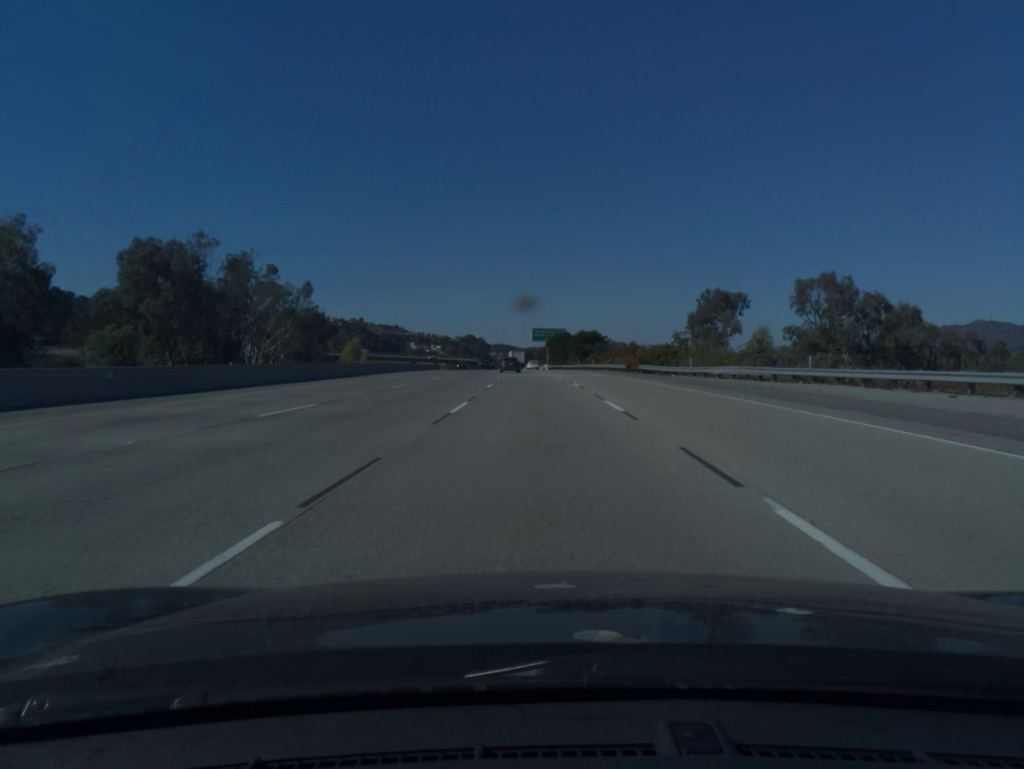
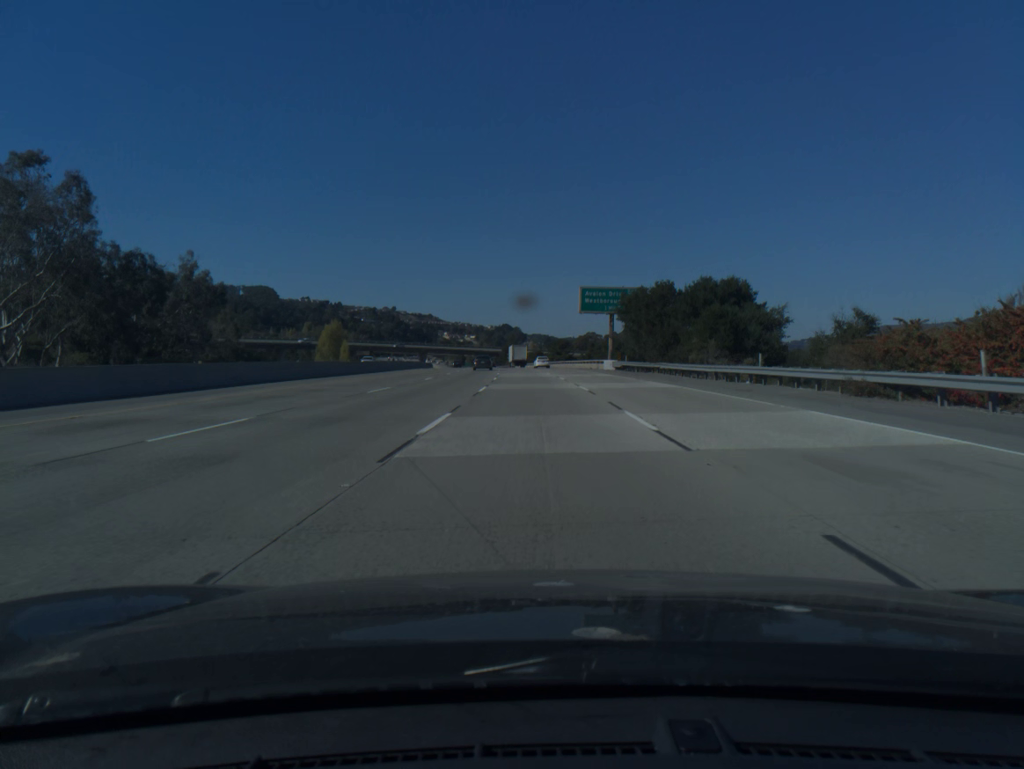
(-1.9, +77.2) m; -3°
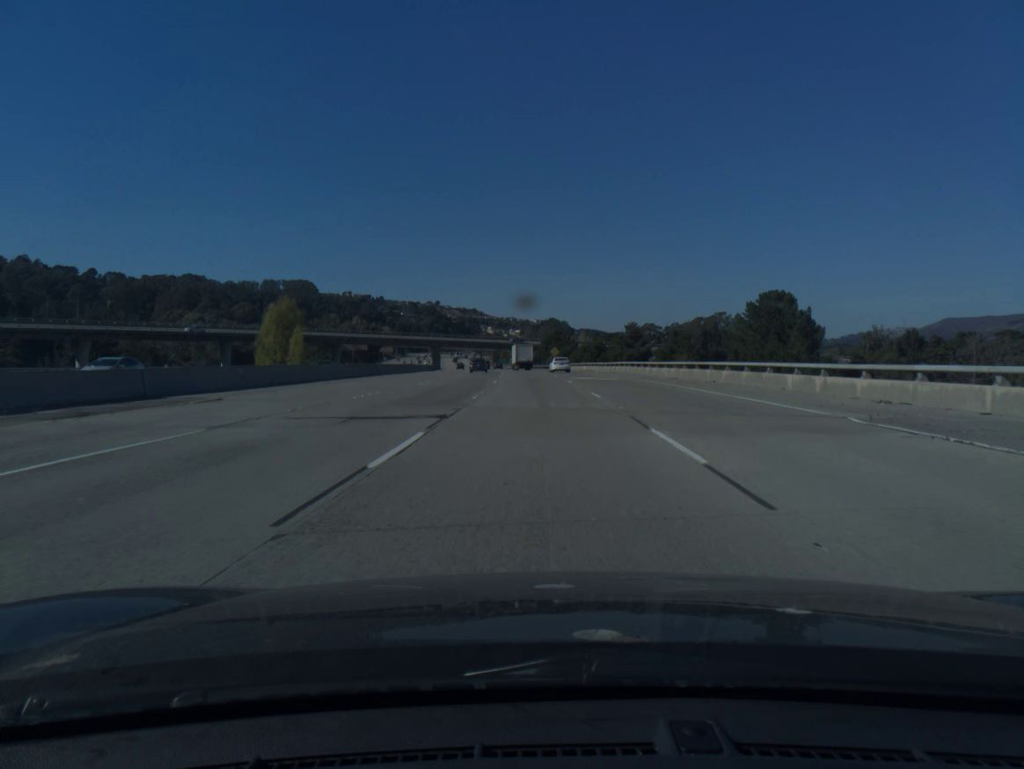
(-2.2, +76.5) m; -3°
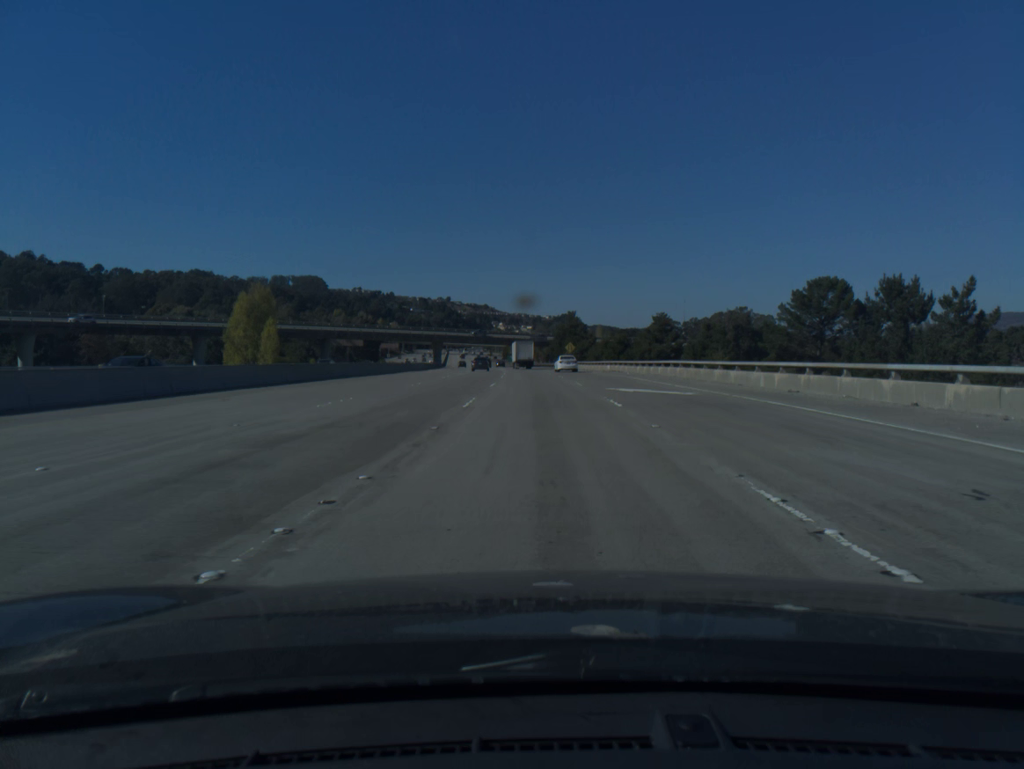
(-0.1, +19.1) m; -1°
